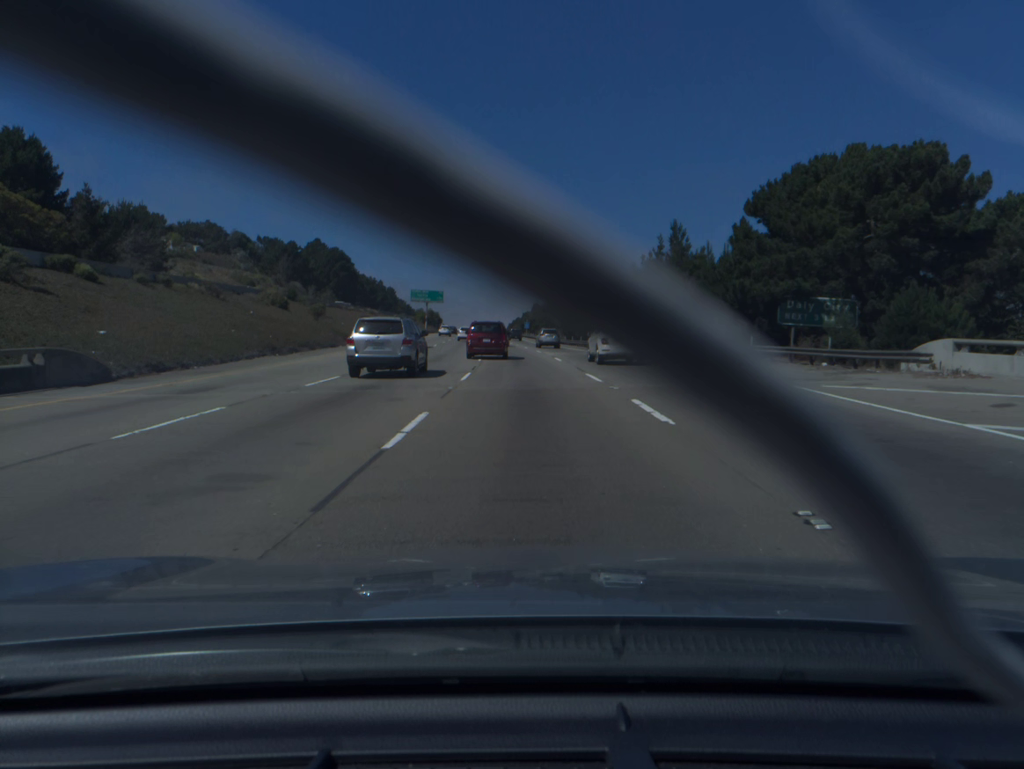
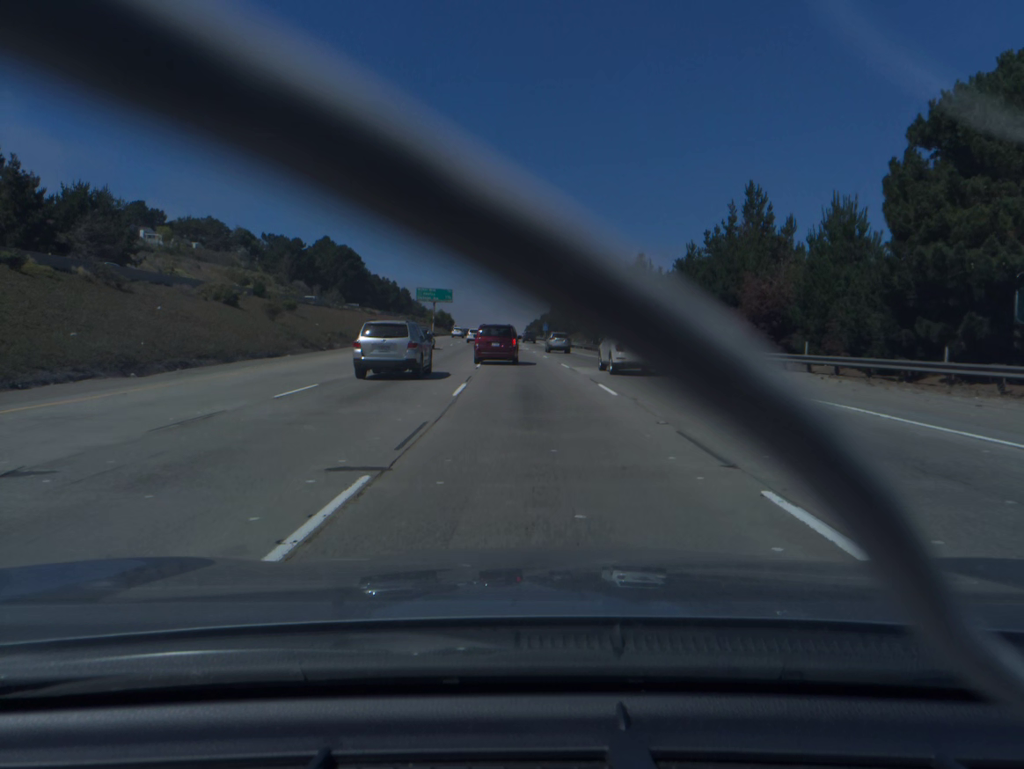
(-0.2, +17.3) m; -1°
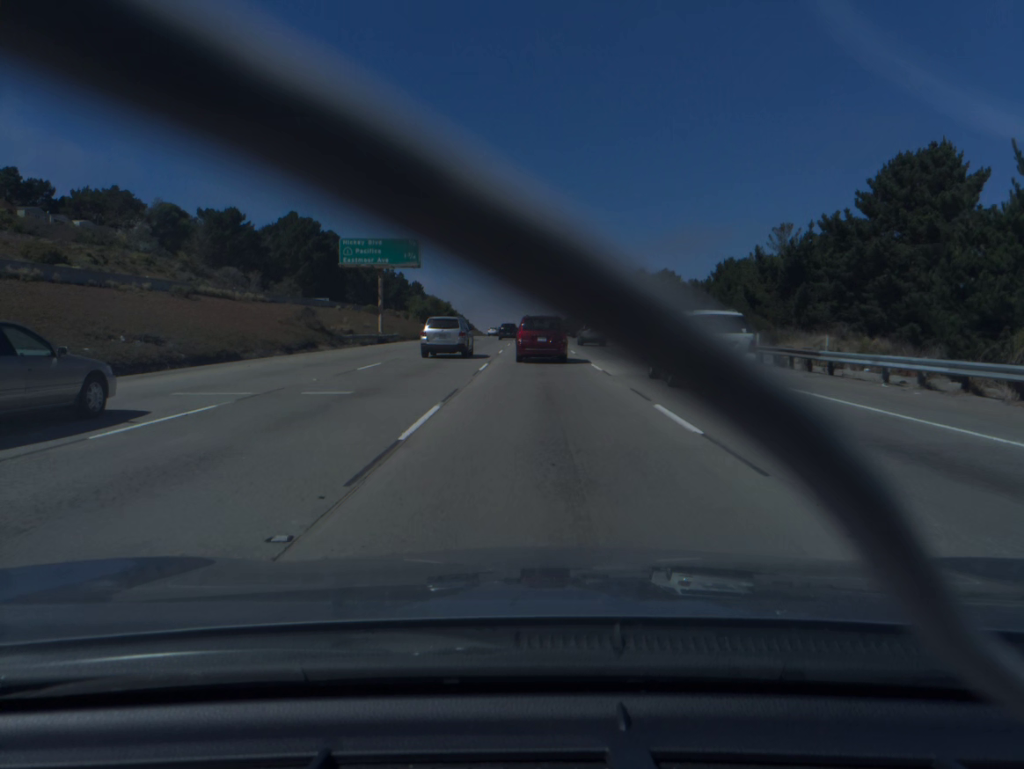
(-2.6, +80.4) m; -2°
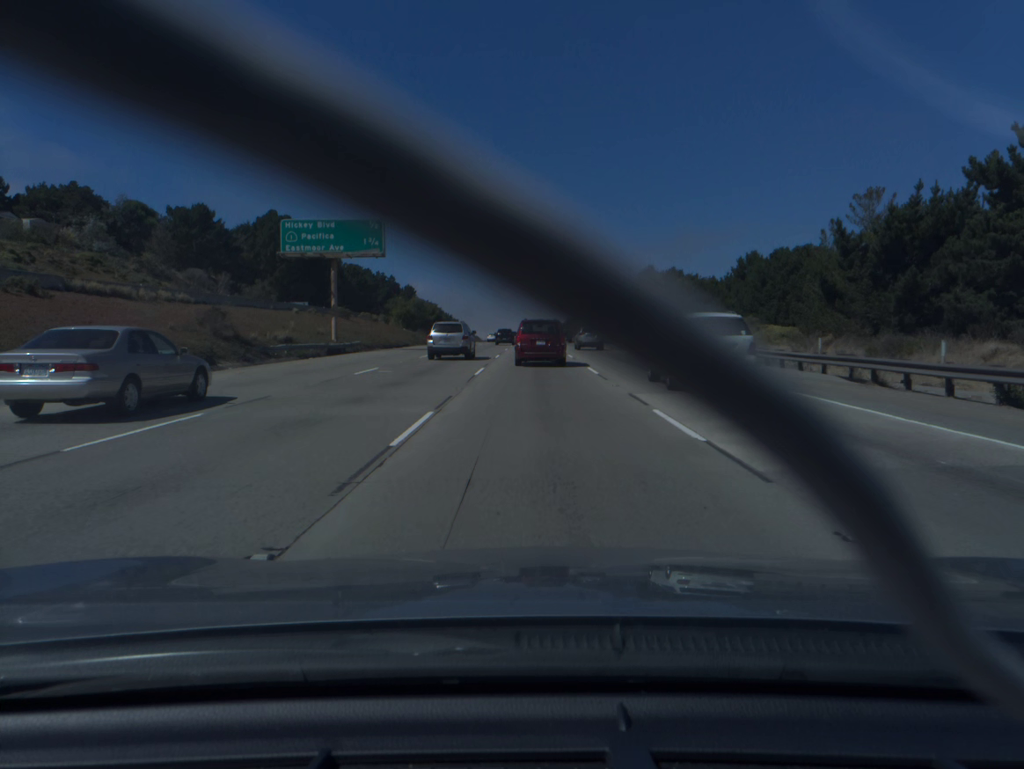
(0.0, +14.9) m; 0°
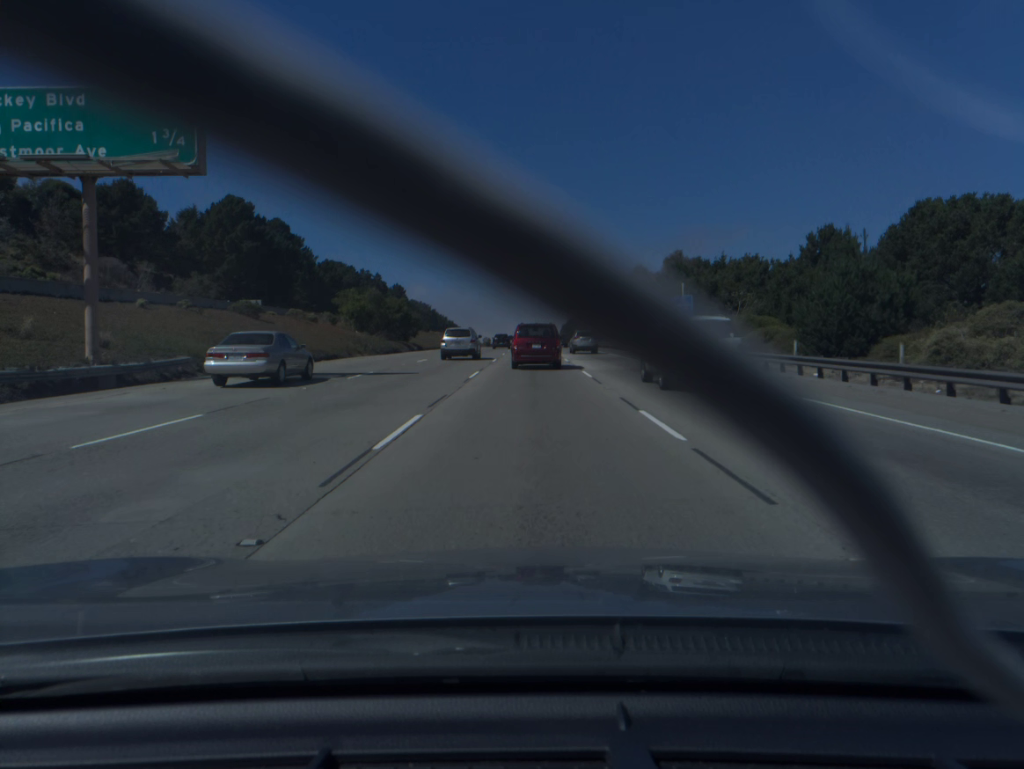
(+0.1, +29.1) m; 0°
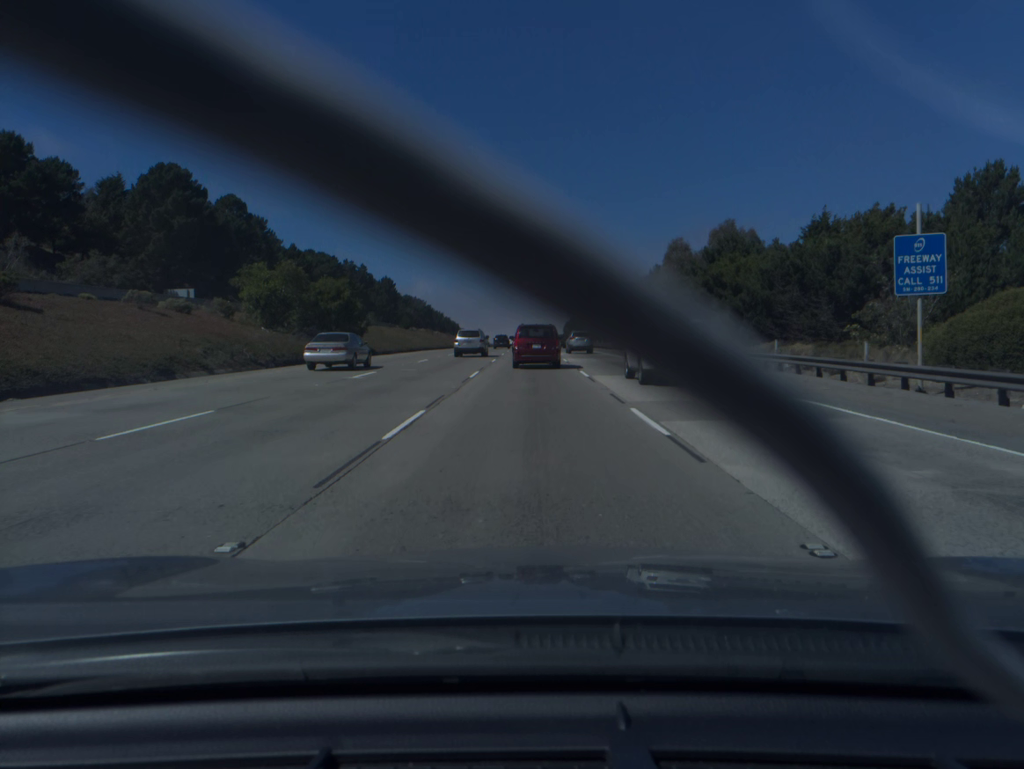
(-0.1, +28.7) m; 0°
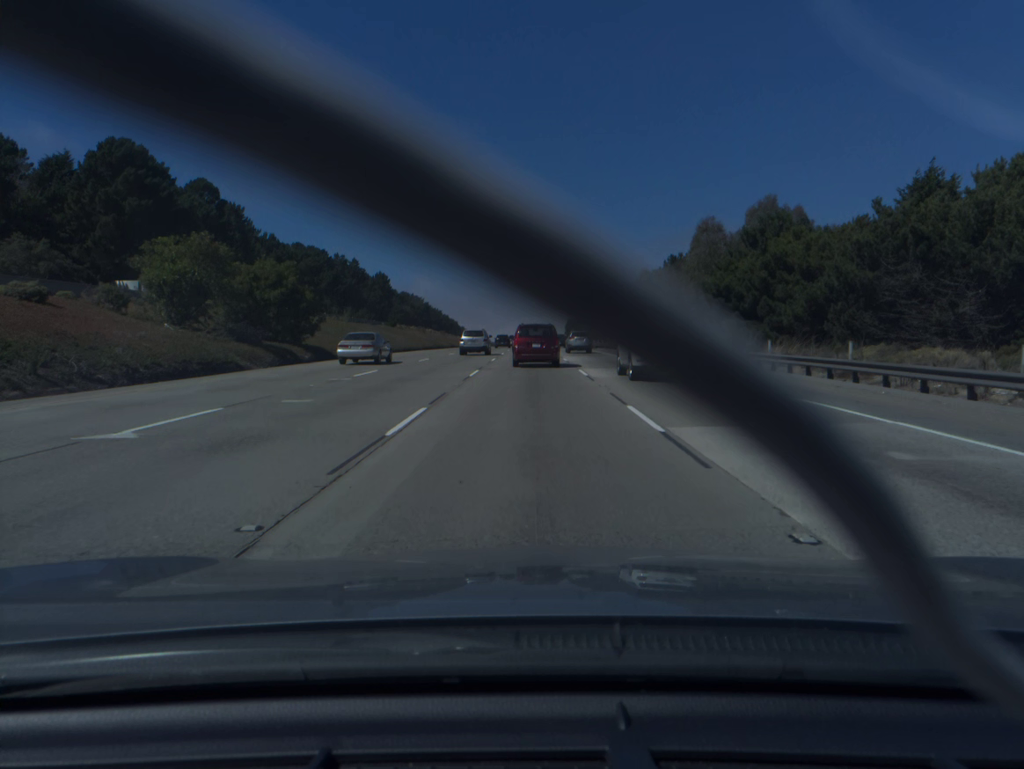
(0.0, +14.2) m; 0°
